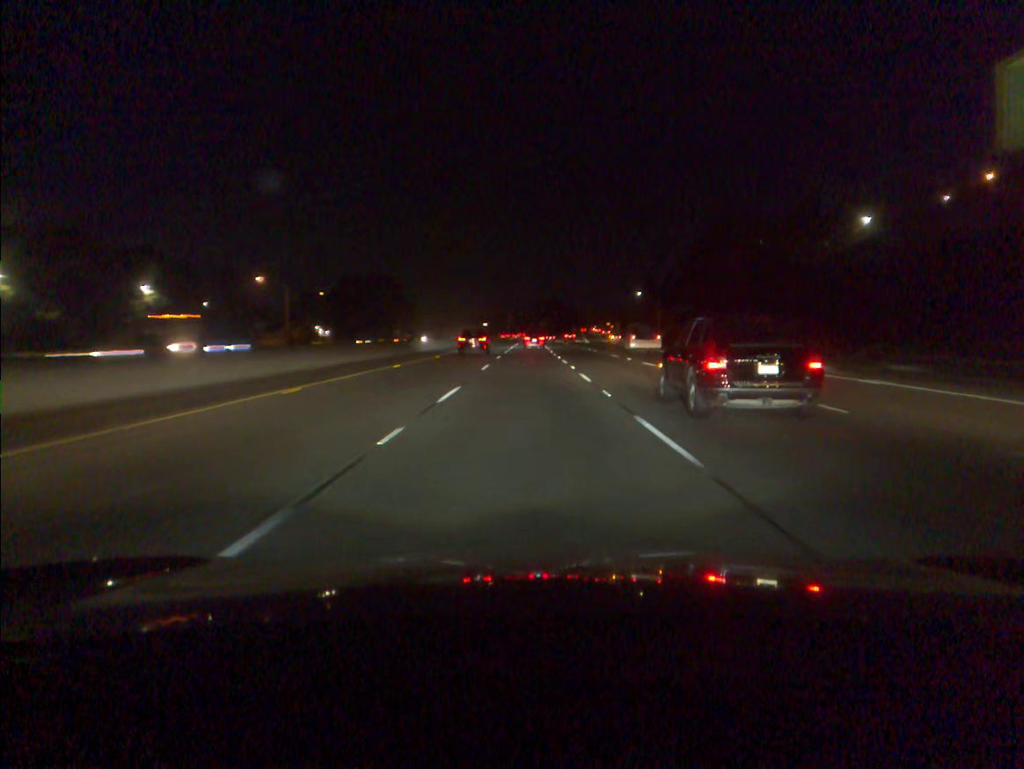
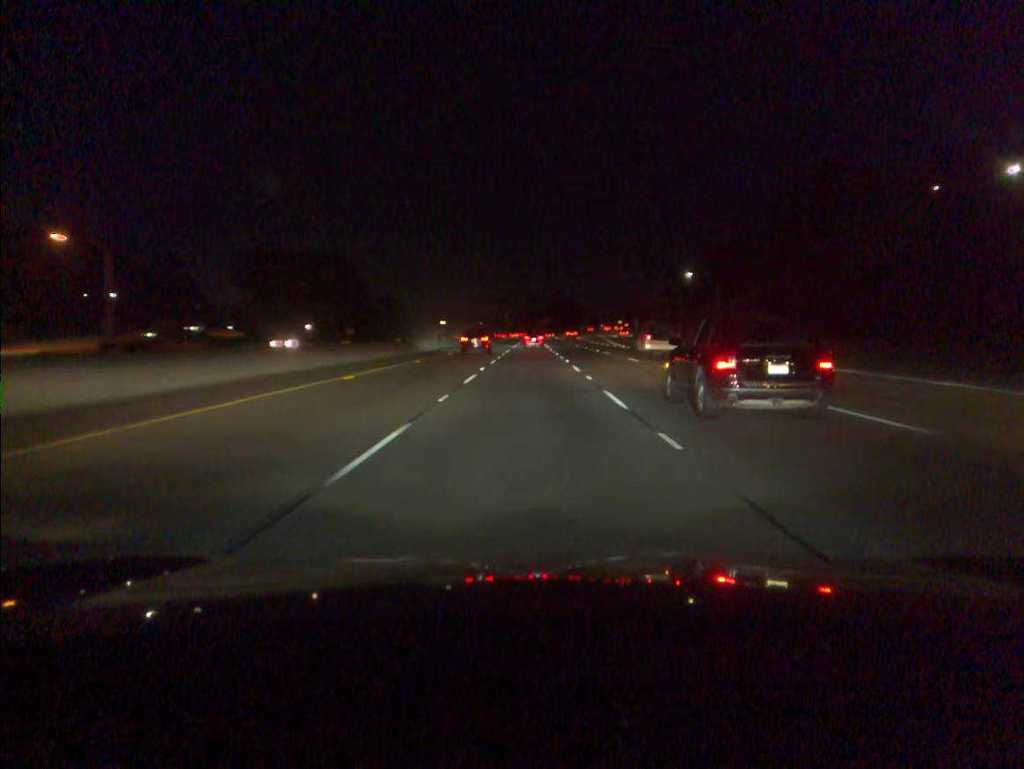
(0.0, +52.5) m; 0°
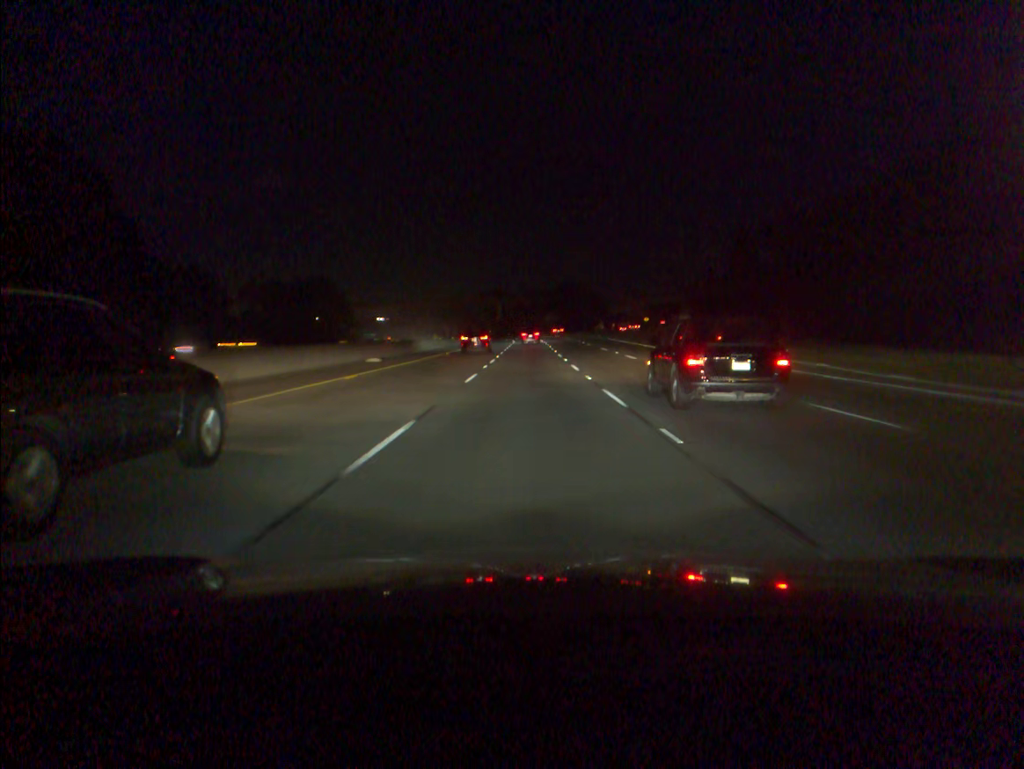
(+0.1, +87.2) m; 0°
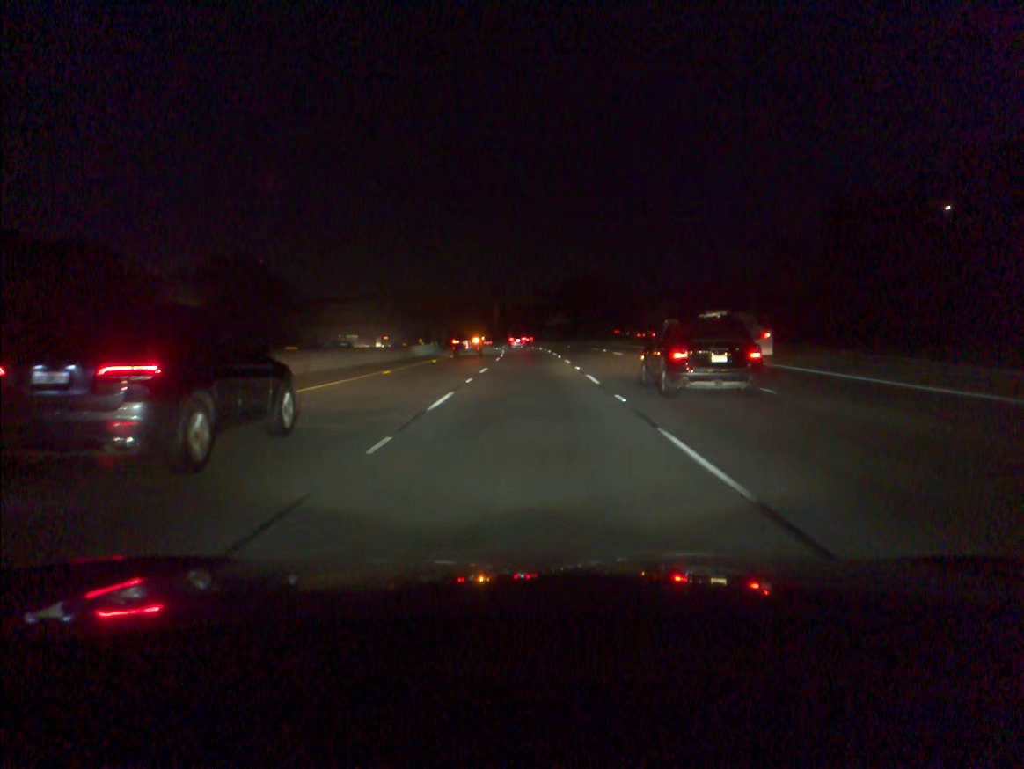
(-0.1, +52.0) m; 0°
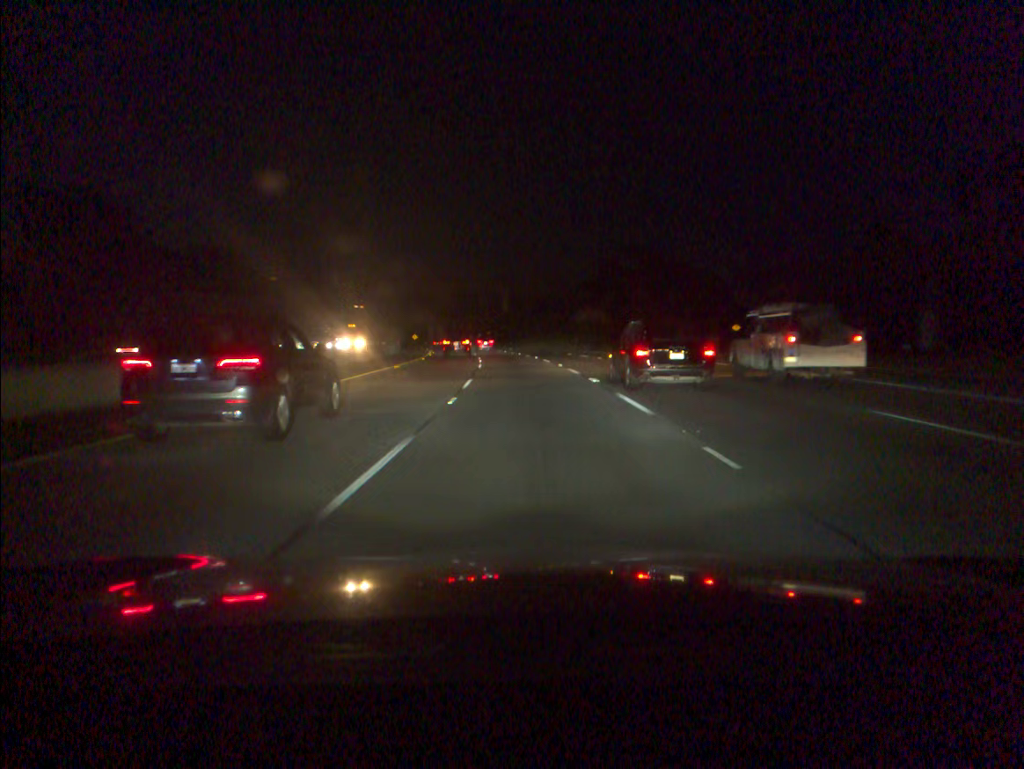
(-0.3, +52.0) m; -1°
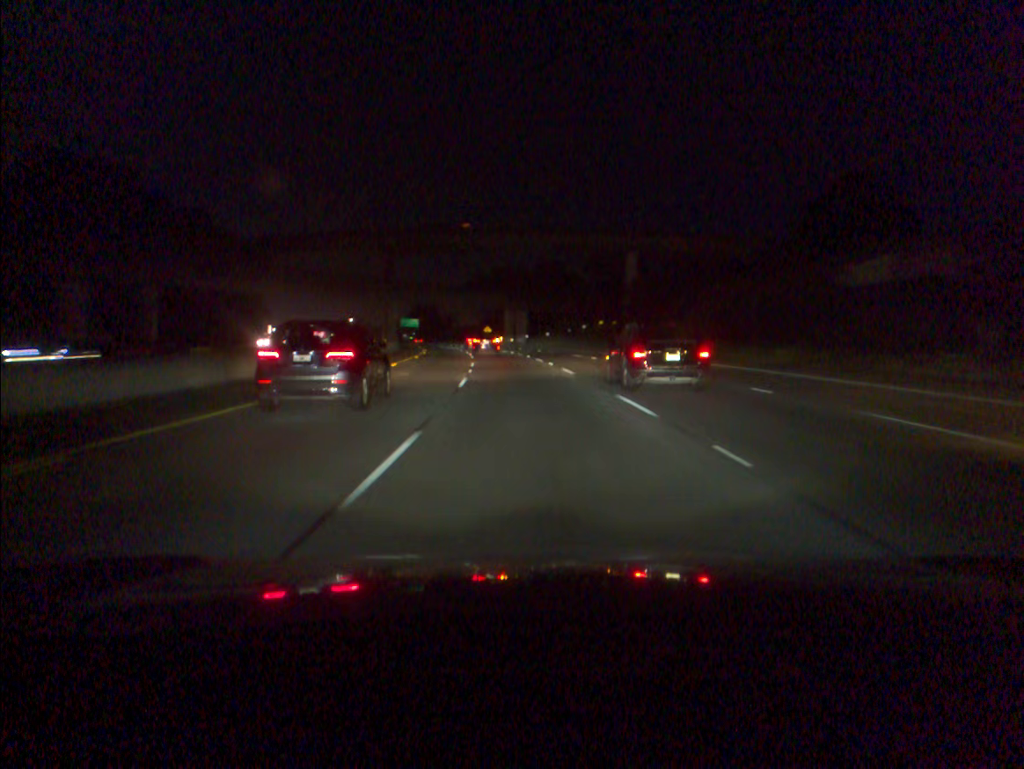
(-5.3, +86.9) m; -7°
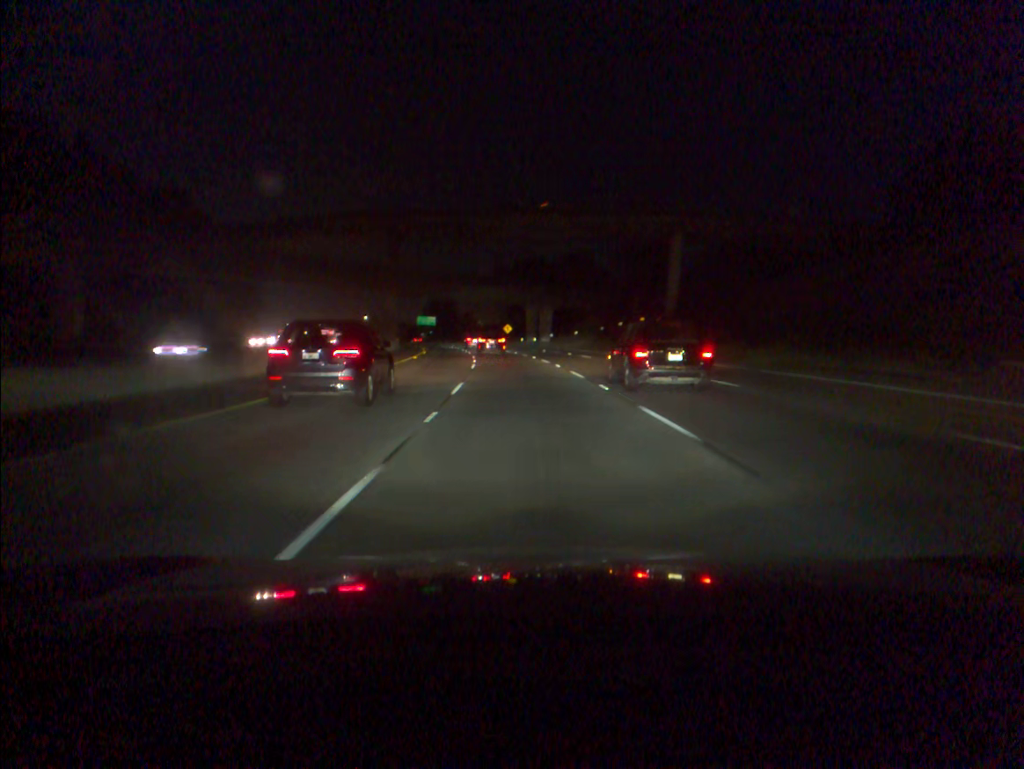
(-0.3, +17.5) m; -2°
